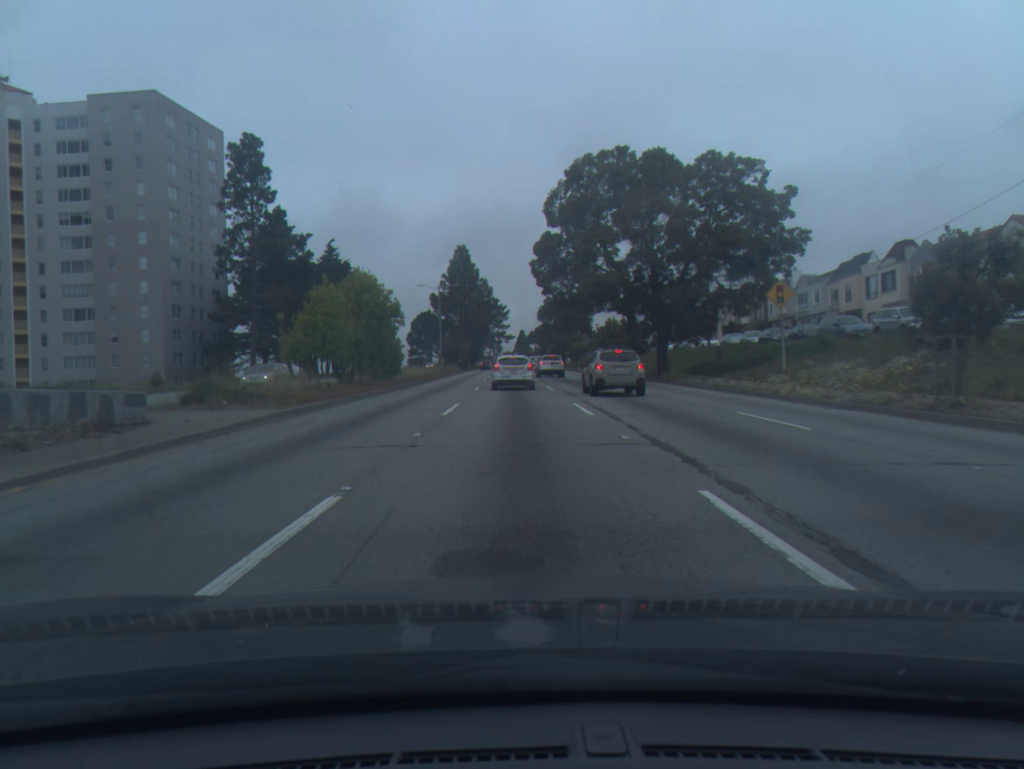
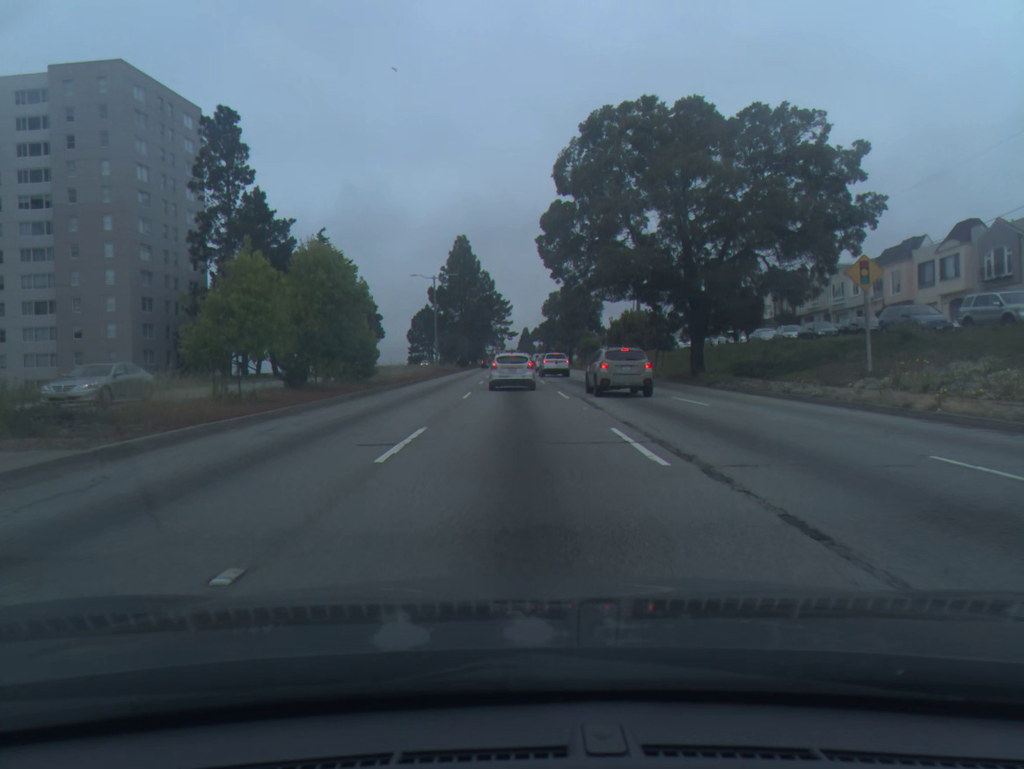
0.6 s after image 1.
(0.0, +8.3) m; 0°
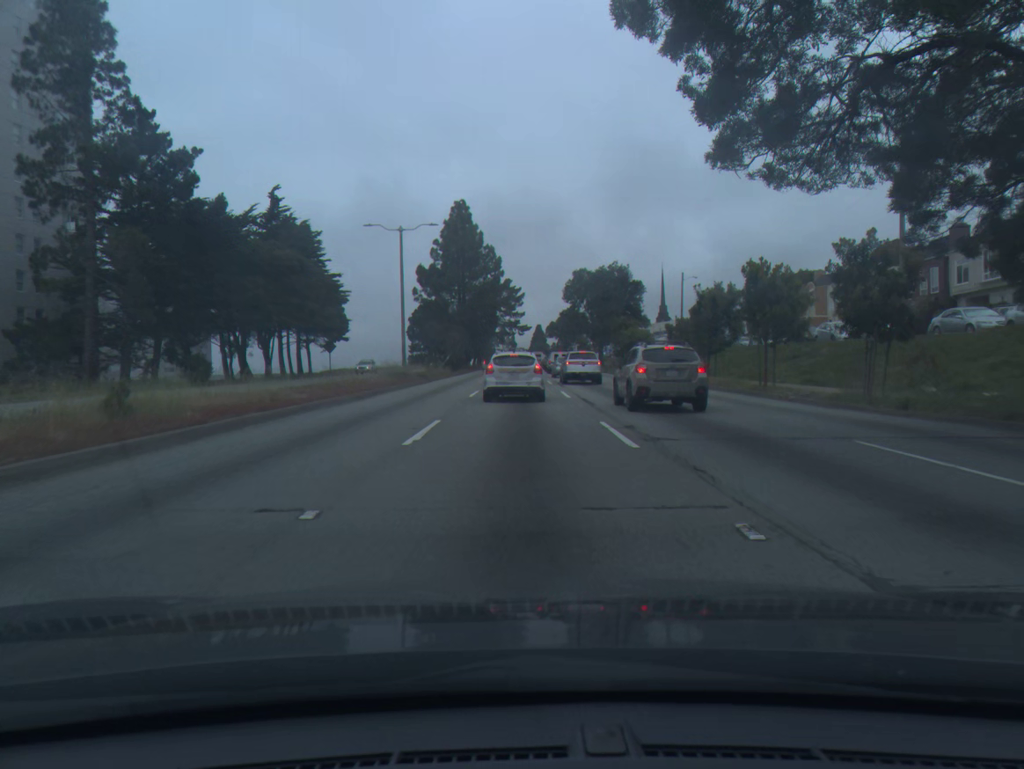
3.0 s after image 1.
(-0.3, +27.9) m; -1°
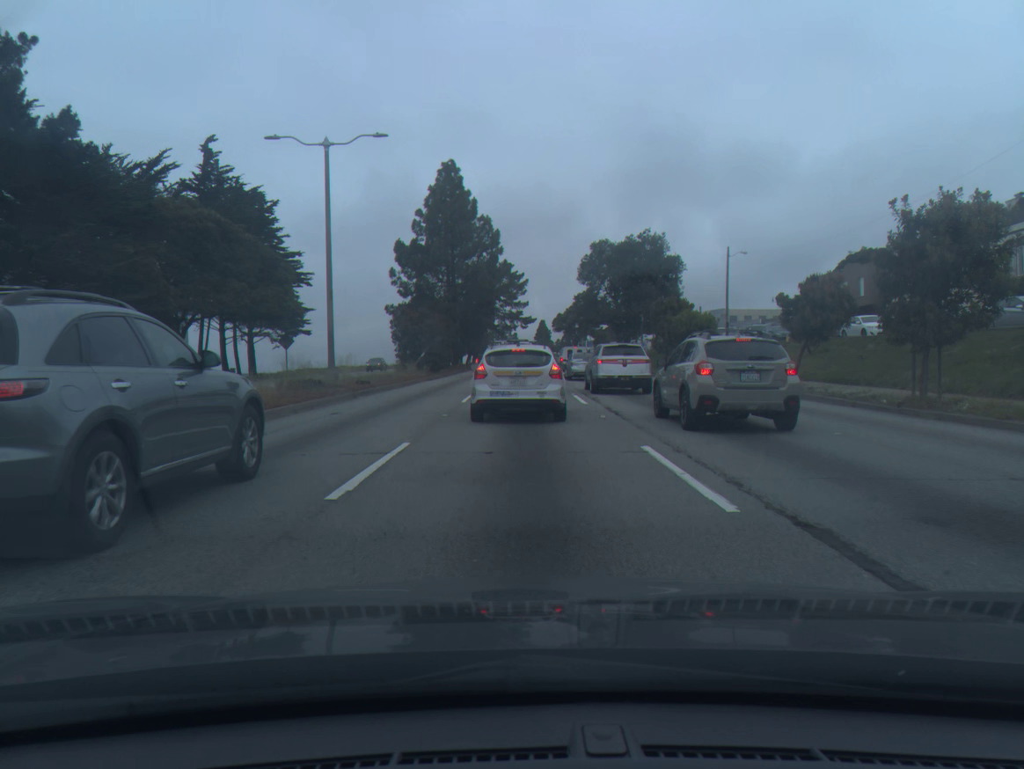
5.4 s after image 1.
(0.0, +19.4) m; 0°
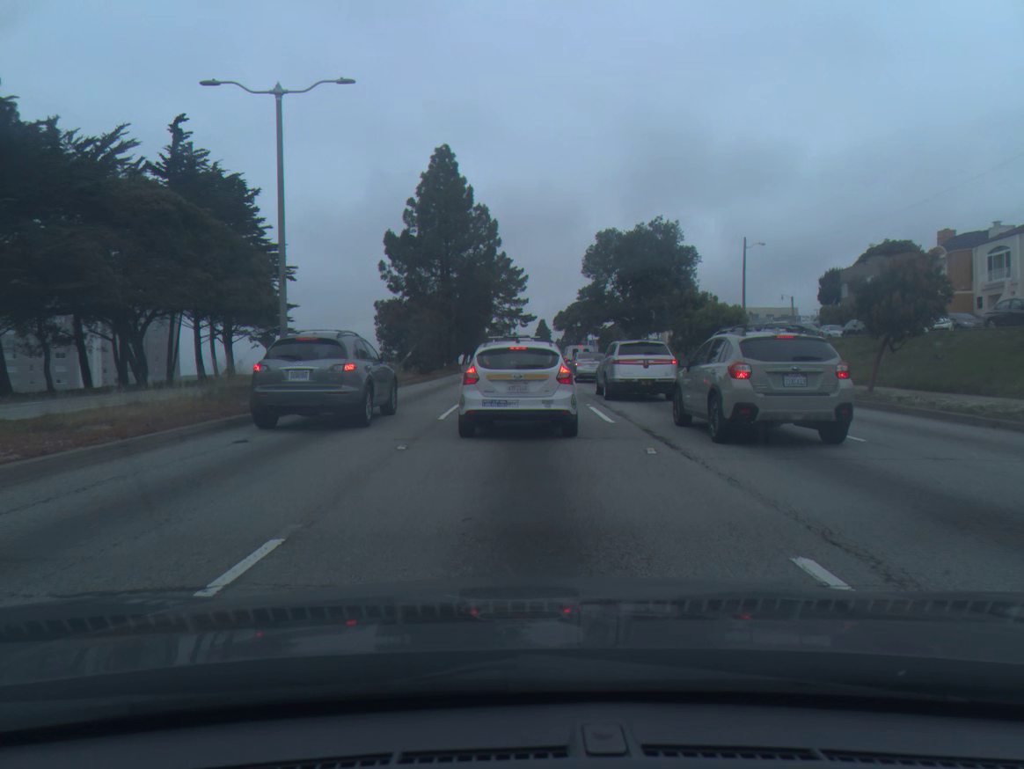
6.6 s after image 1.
(0.0, +5.9) m; 0°
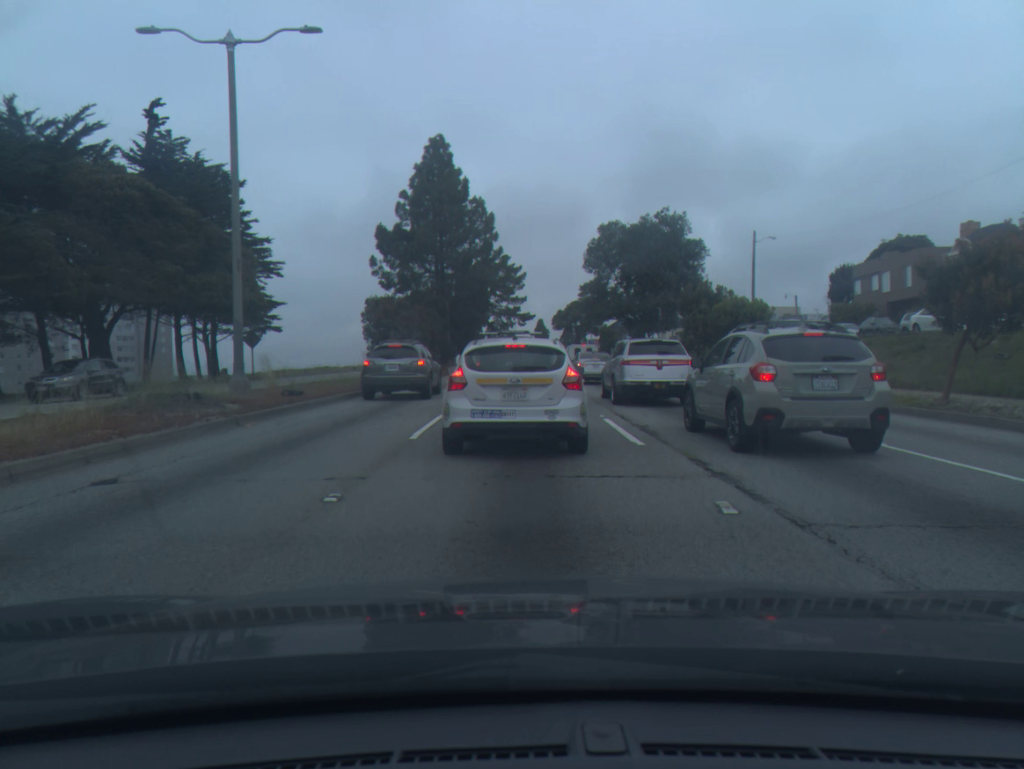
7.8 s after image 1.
(0.0, +3.8) m; 0°
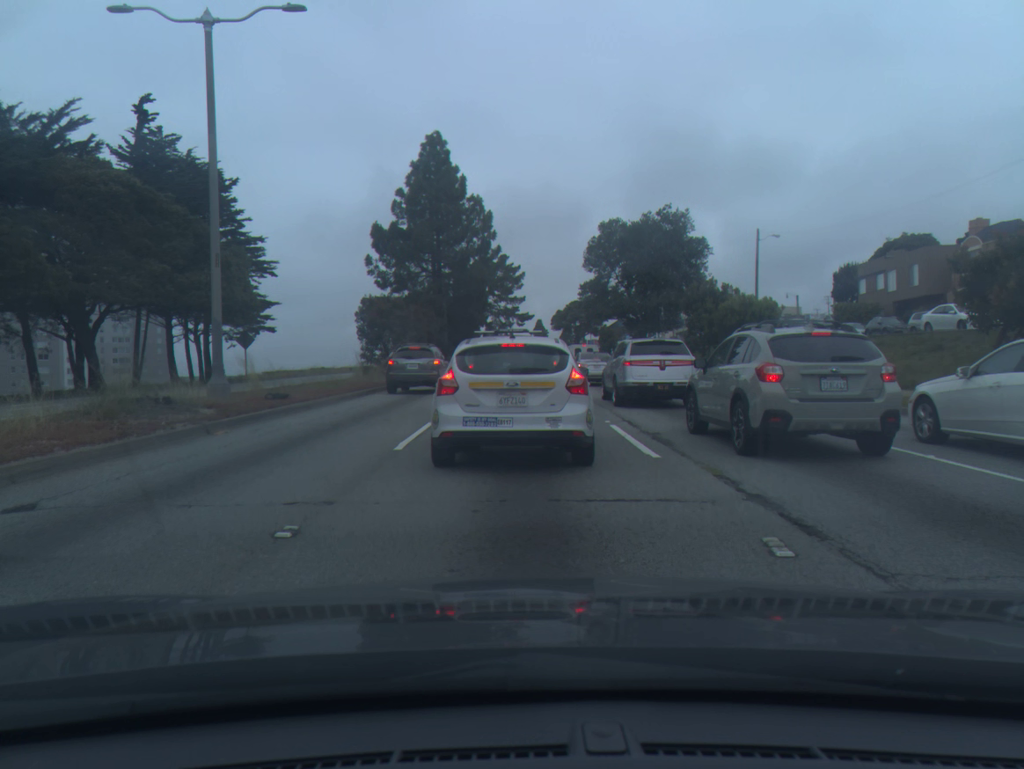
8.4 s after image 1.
(0.0, +1.3) m; 0°
